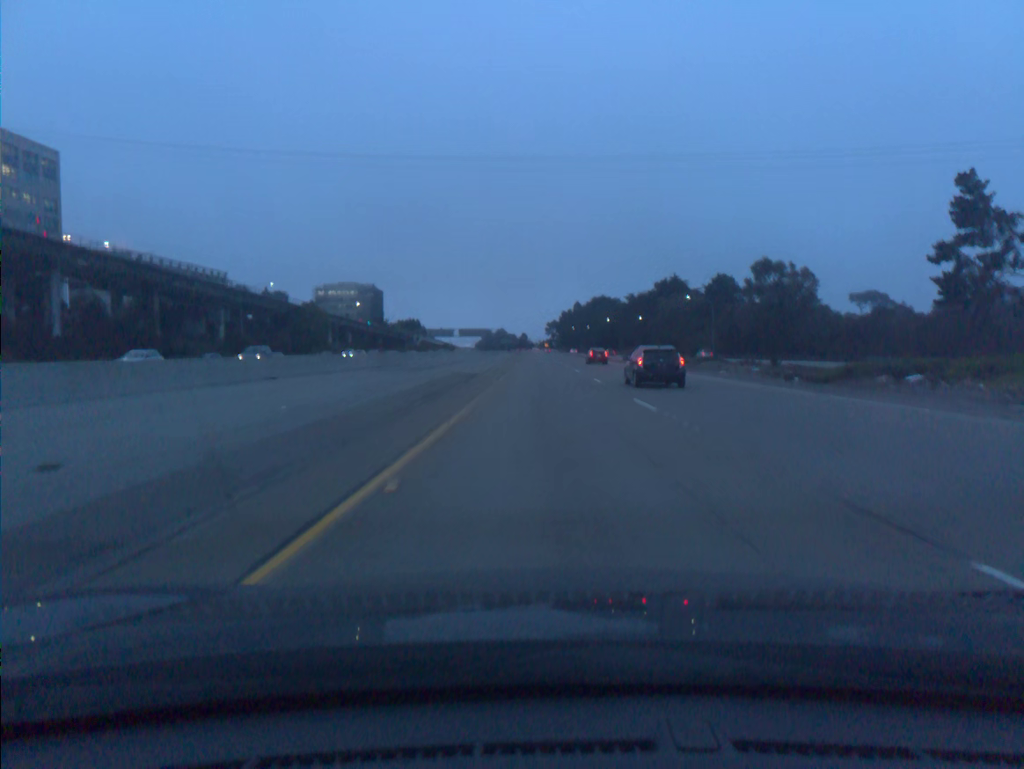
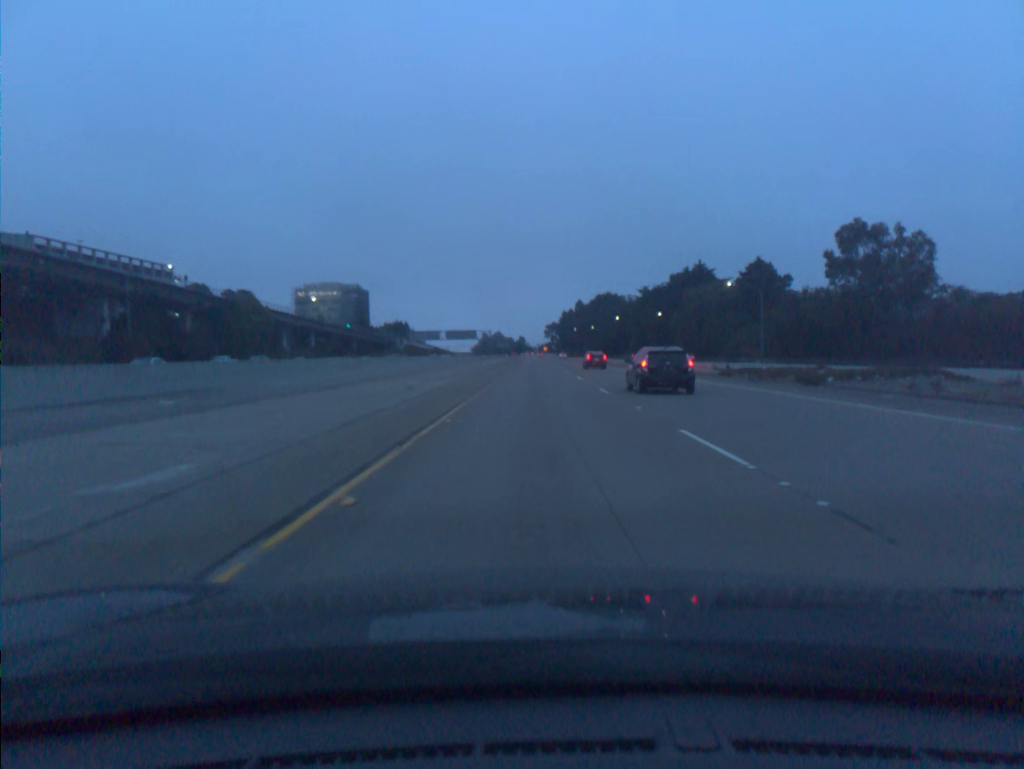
(+0.1, +36.5) m; 0°
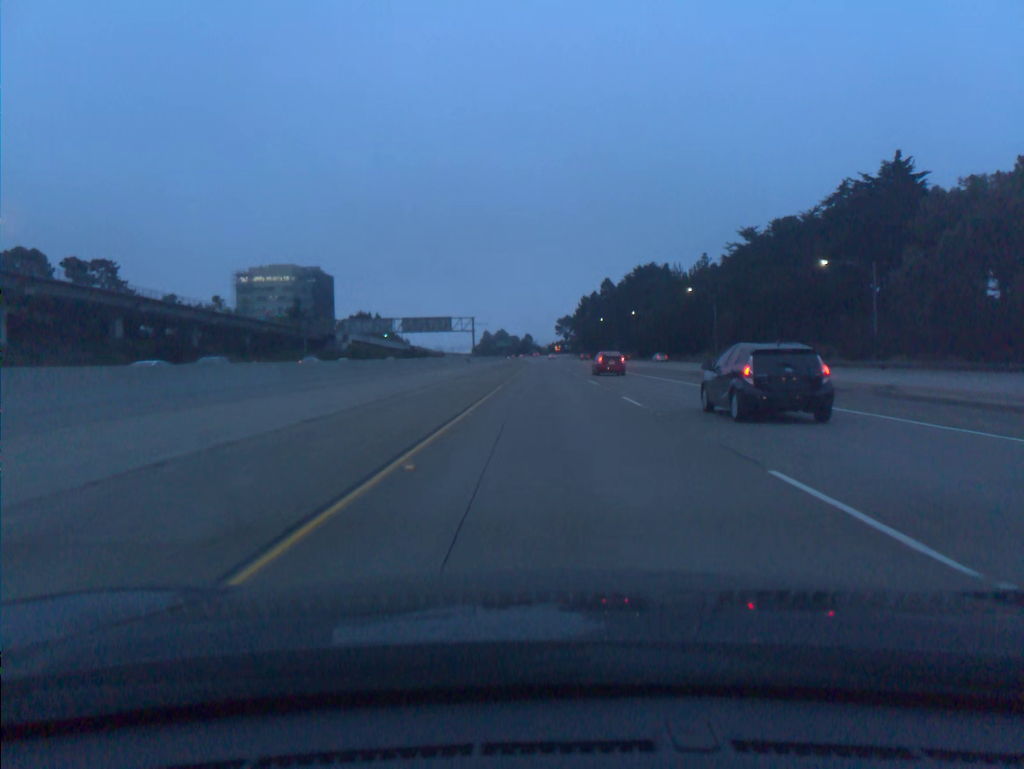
(-0.8, +92.4) m; -1°
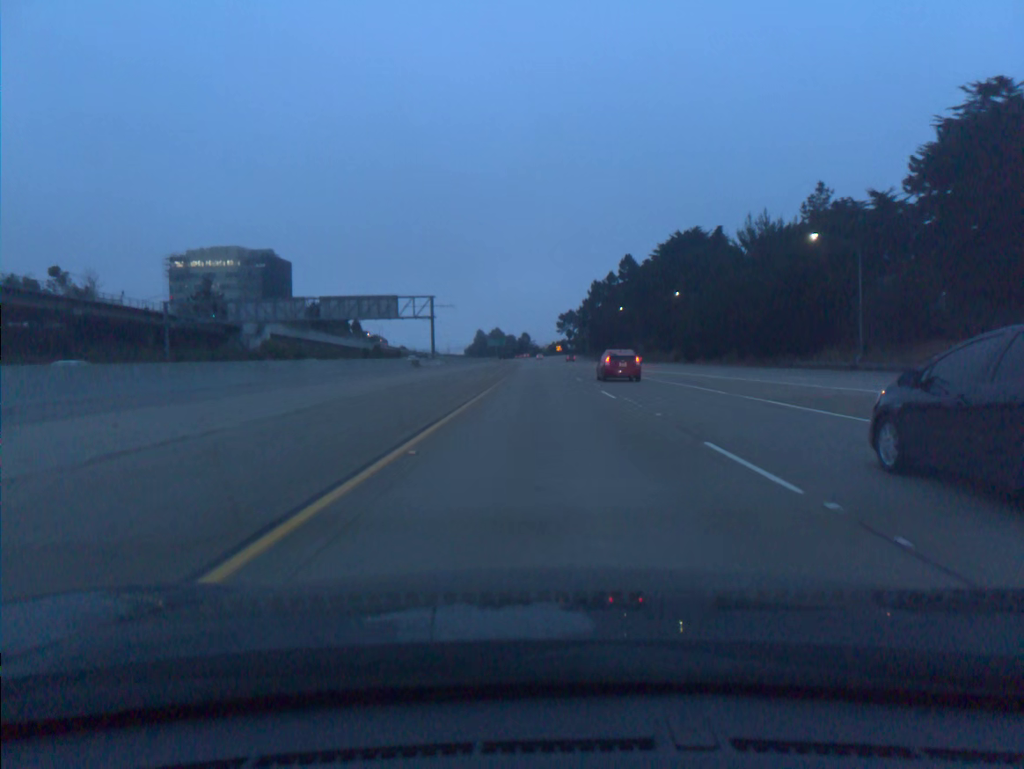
(+0.2, +56.9) m; 0°
